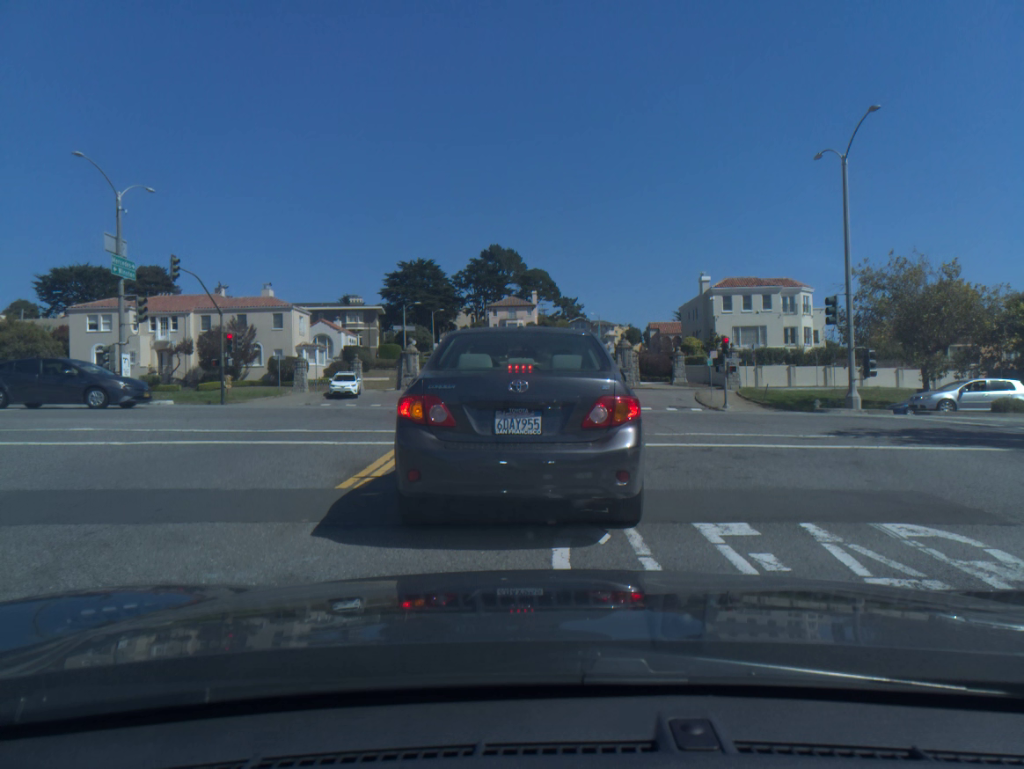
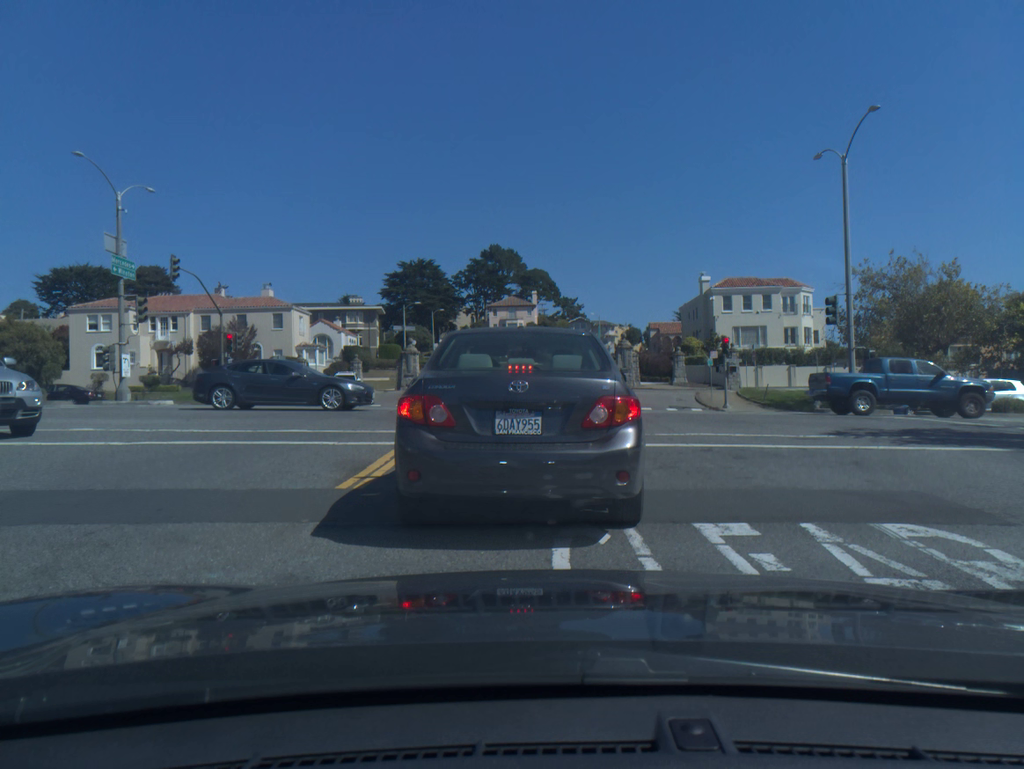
(0.0, 0.0) m; 0°
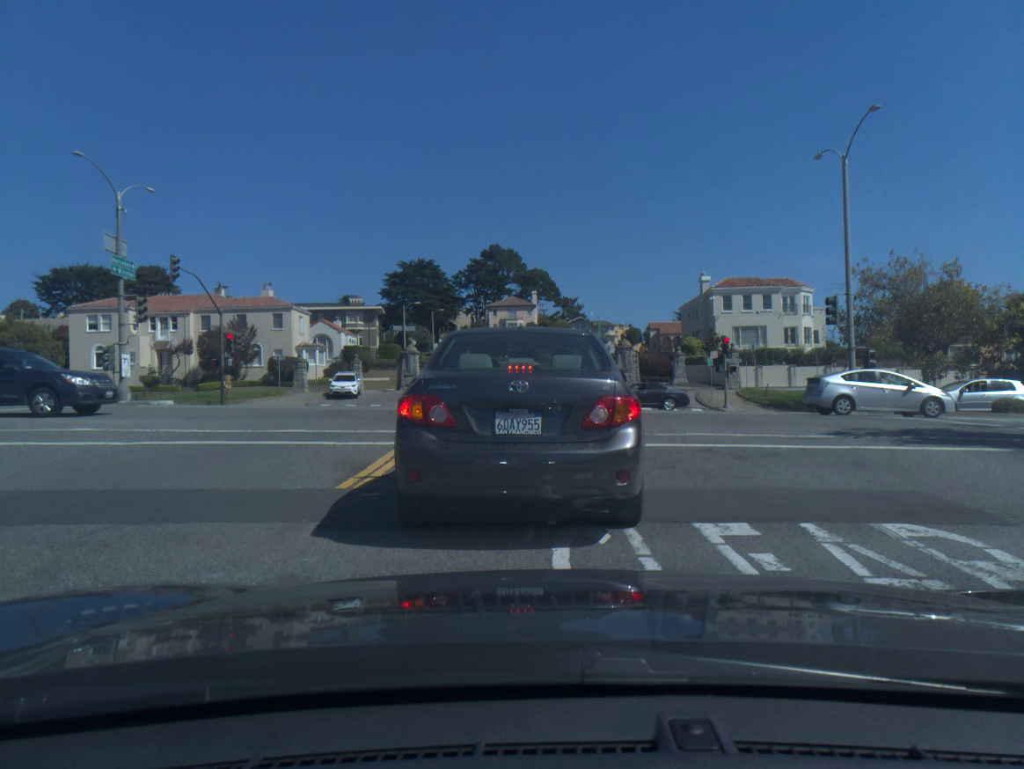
(-0.1, 0.0) m; +1°
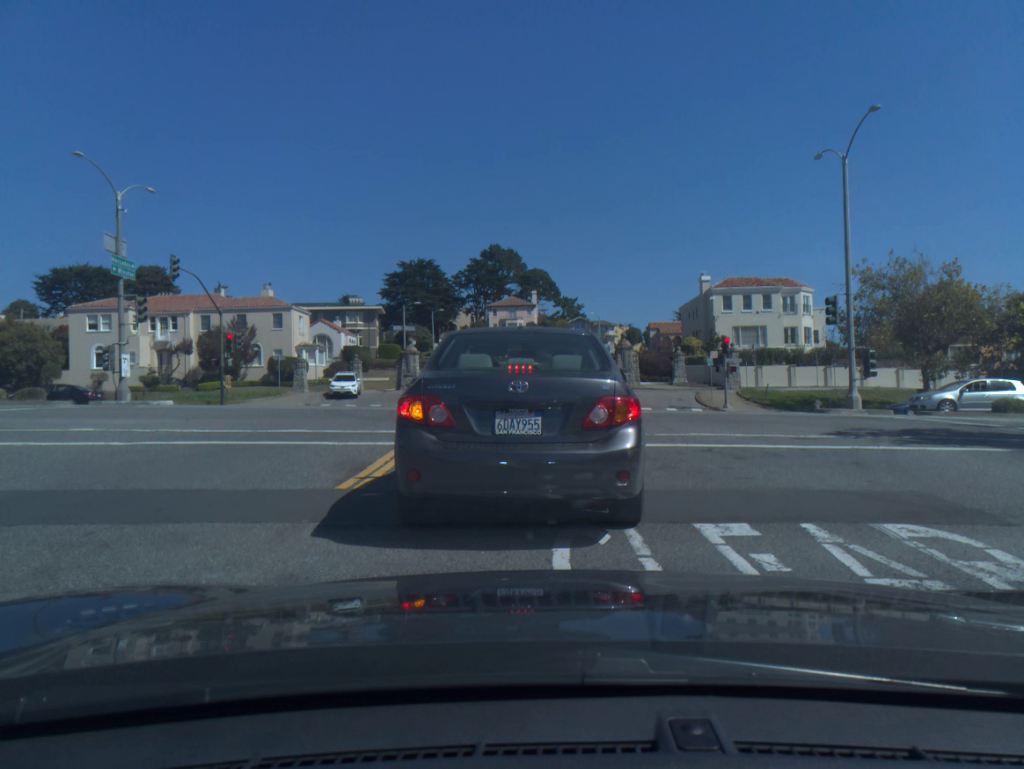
(0.0, 0.0) m; +1°
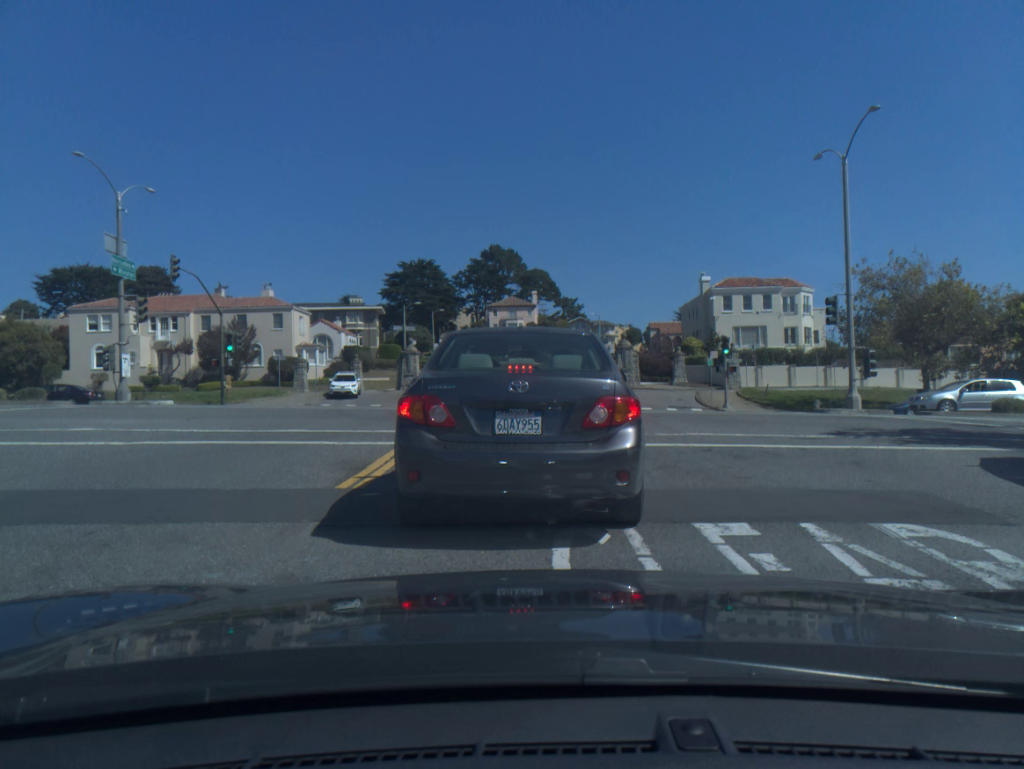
(0.0, 0.0) m; 0°
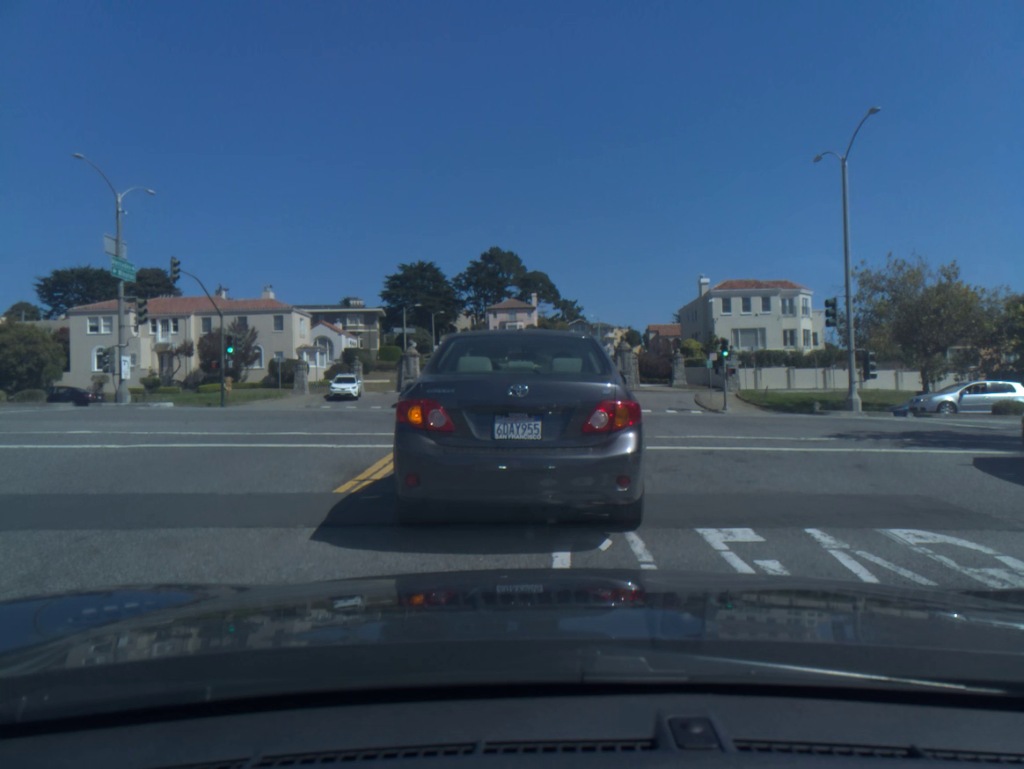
(0.0, +0.1) m; 0°
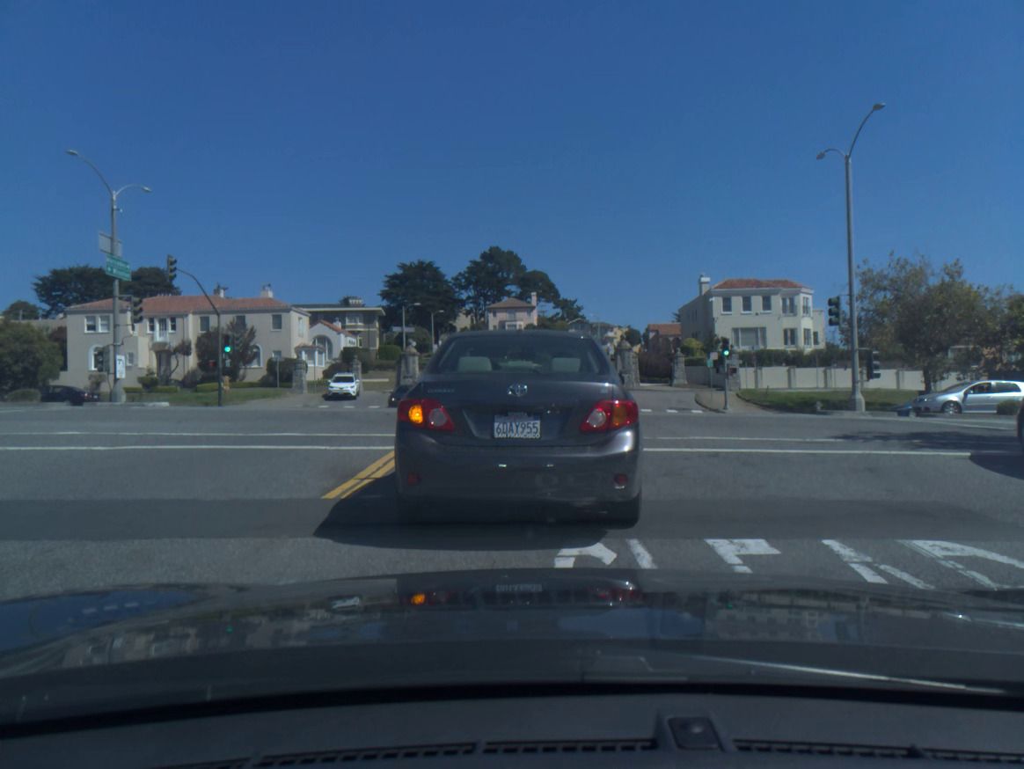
(0.0, +0.3) m; 0°
